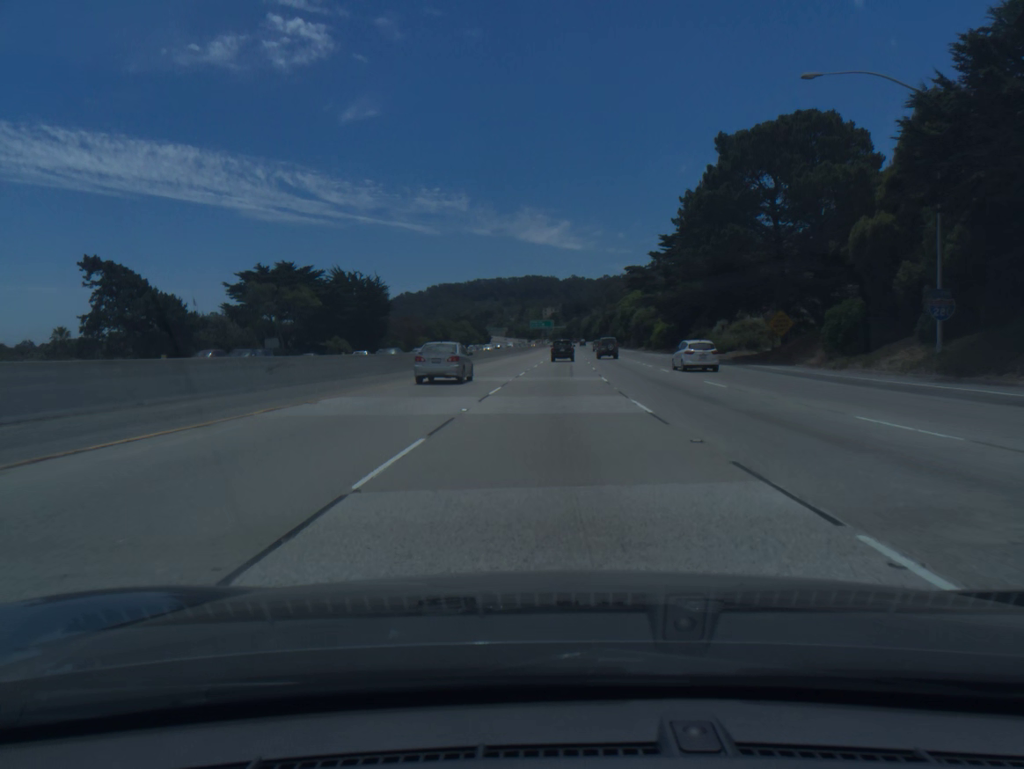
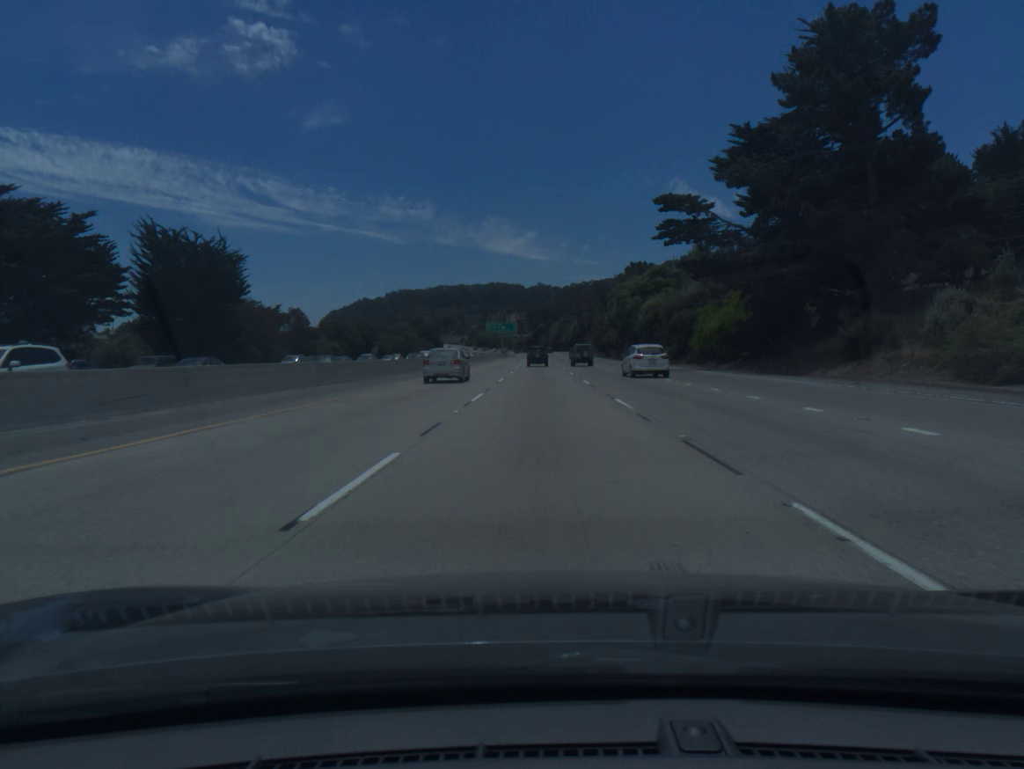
(+1.5, +55.5) m; +3°
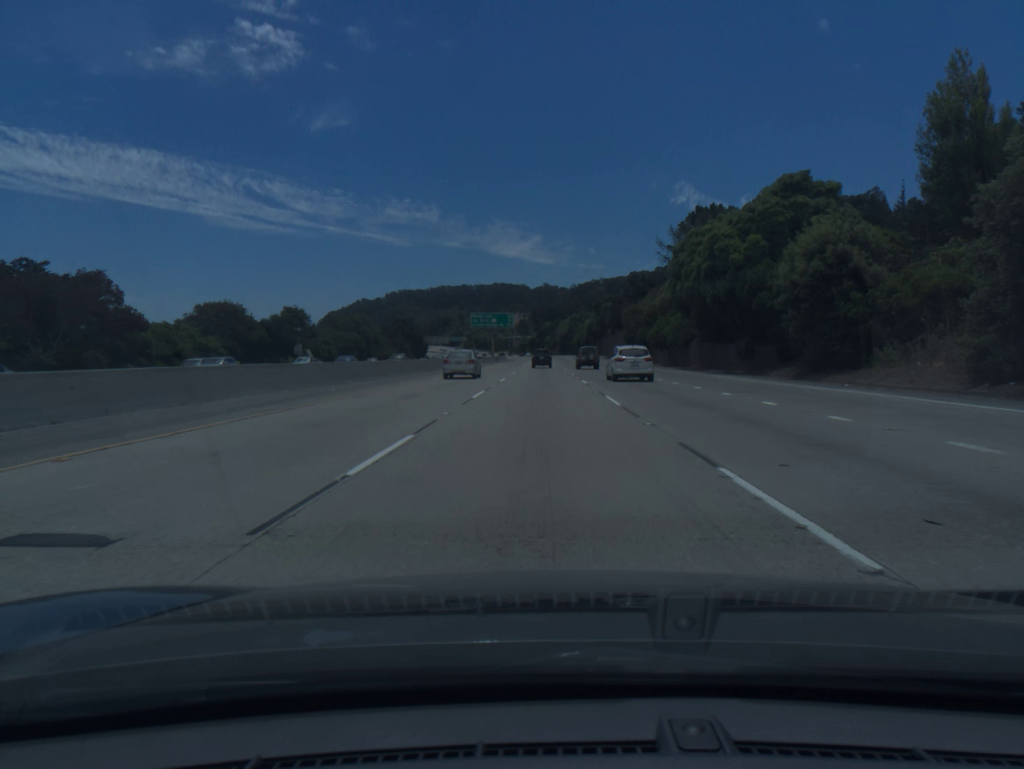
(0.0, +55.4) m; 0°
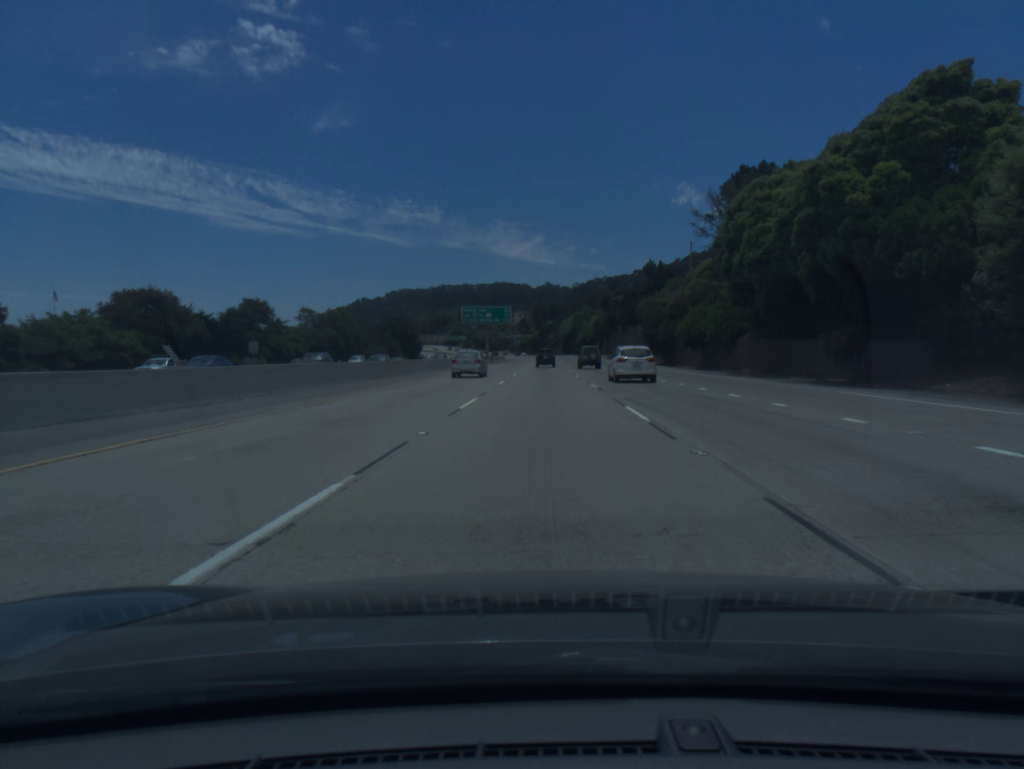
(0.0, +18.5) m; 0°
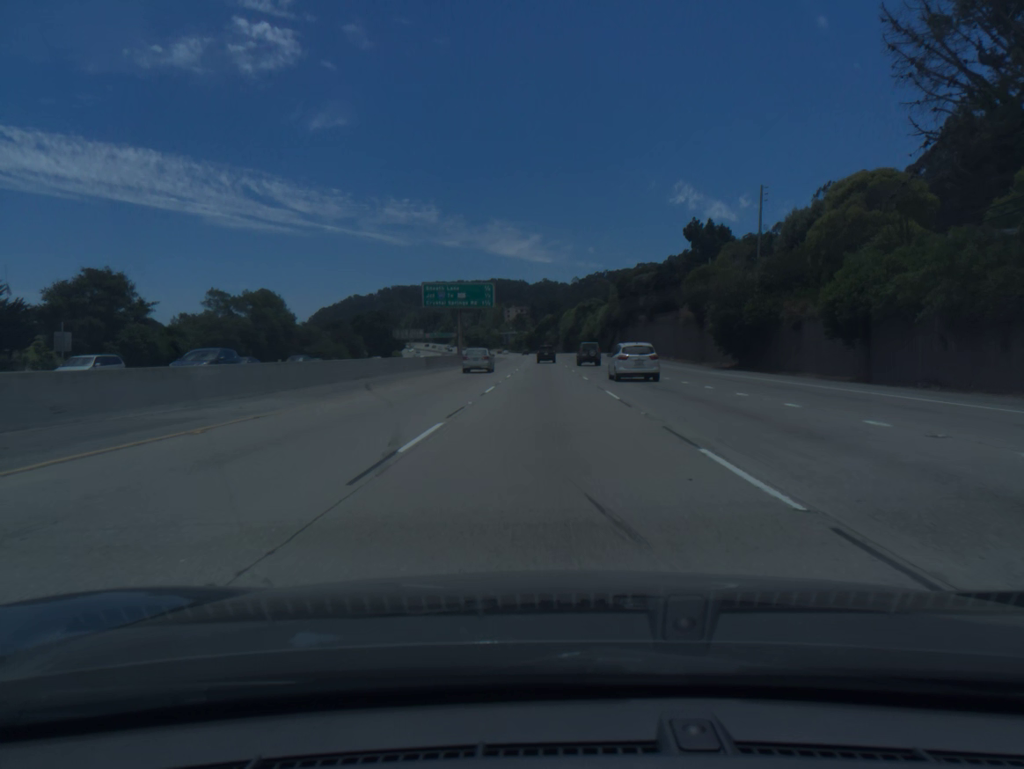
(0.0, +36.8) m; 0°
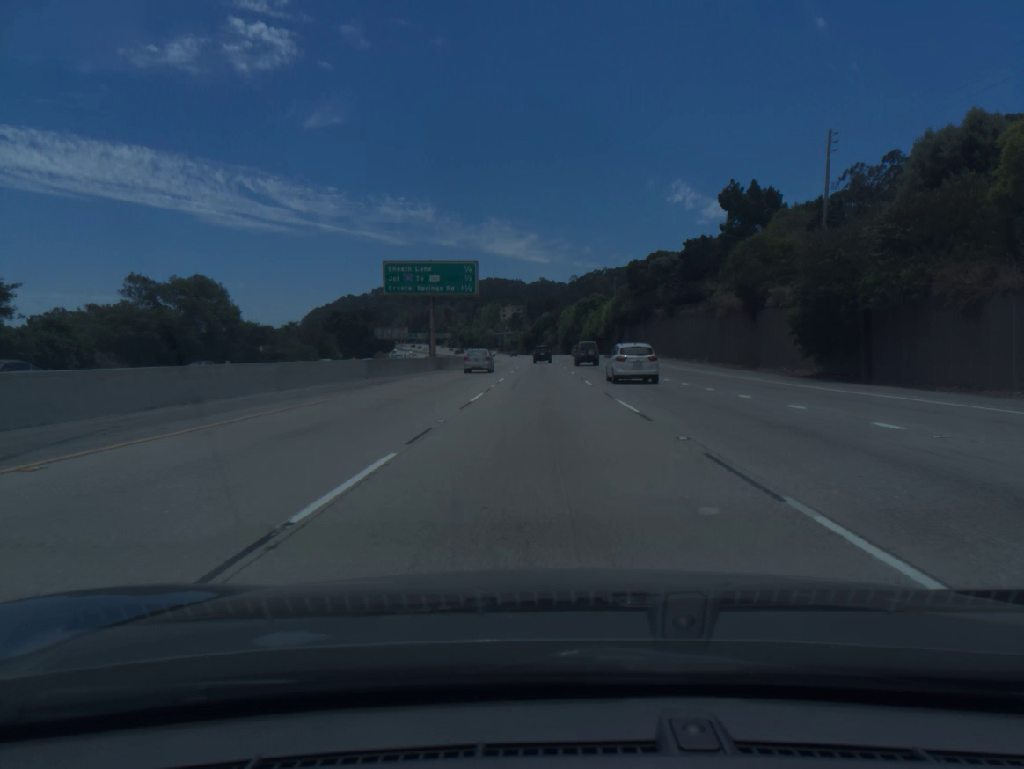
(0.0, +18.4) m; 0°
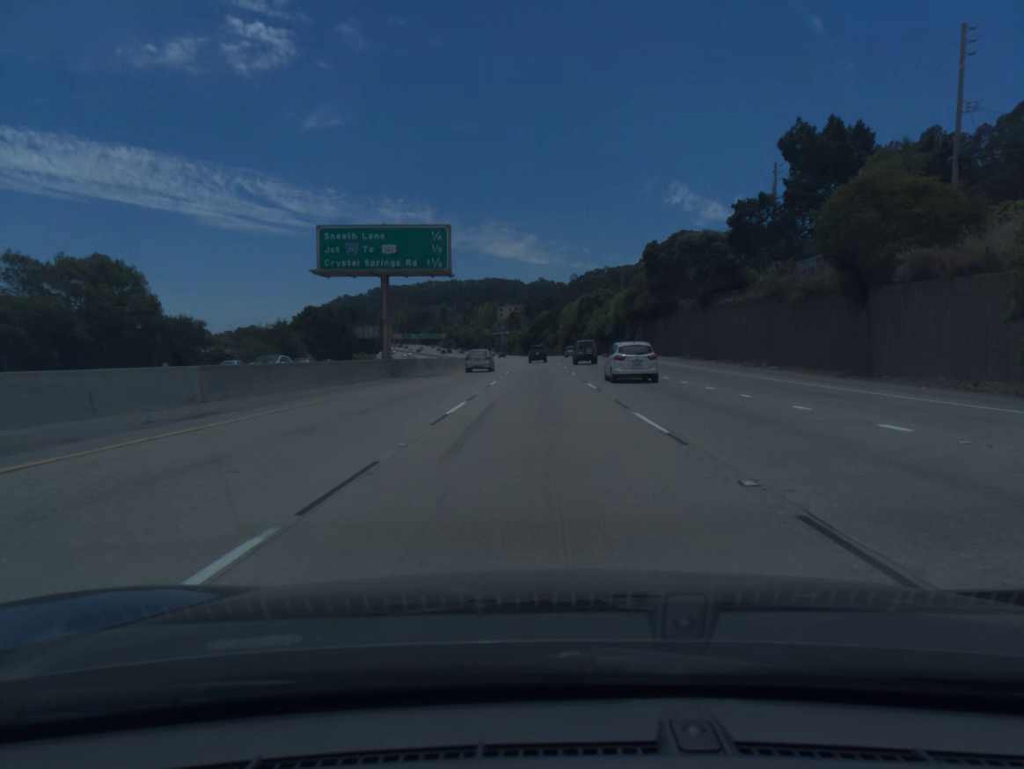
(0.0, +18.4) m; 0°
